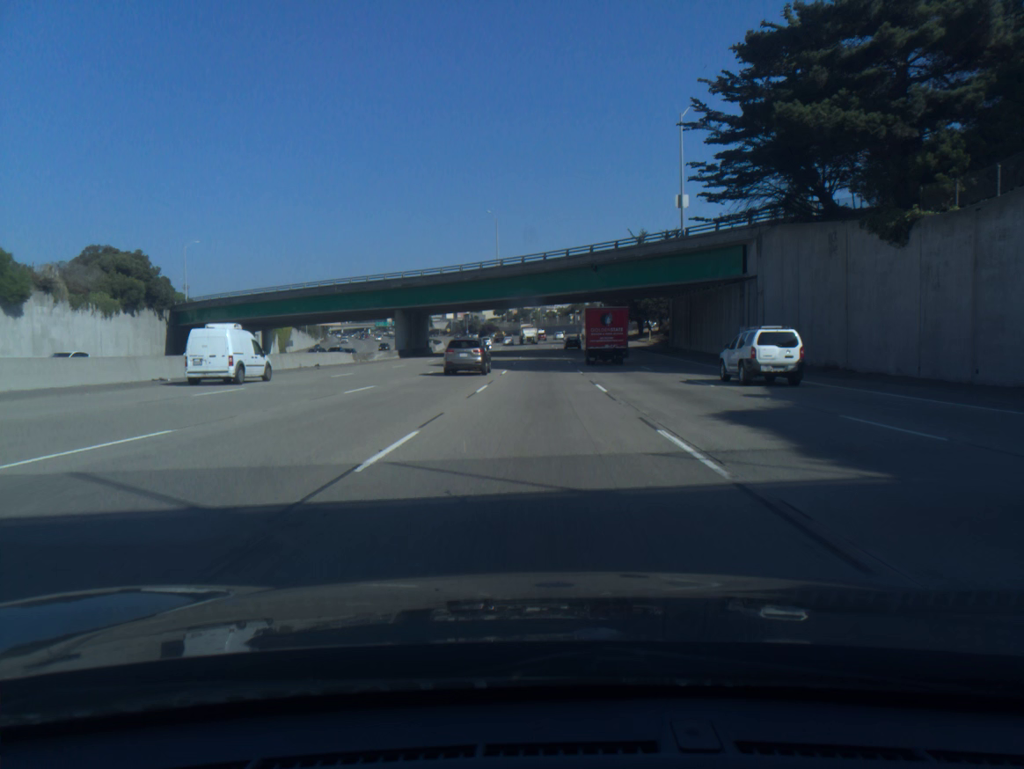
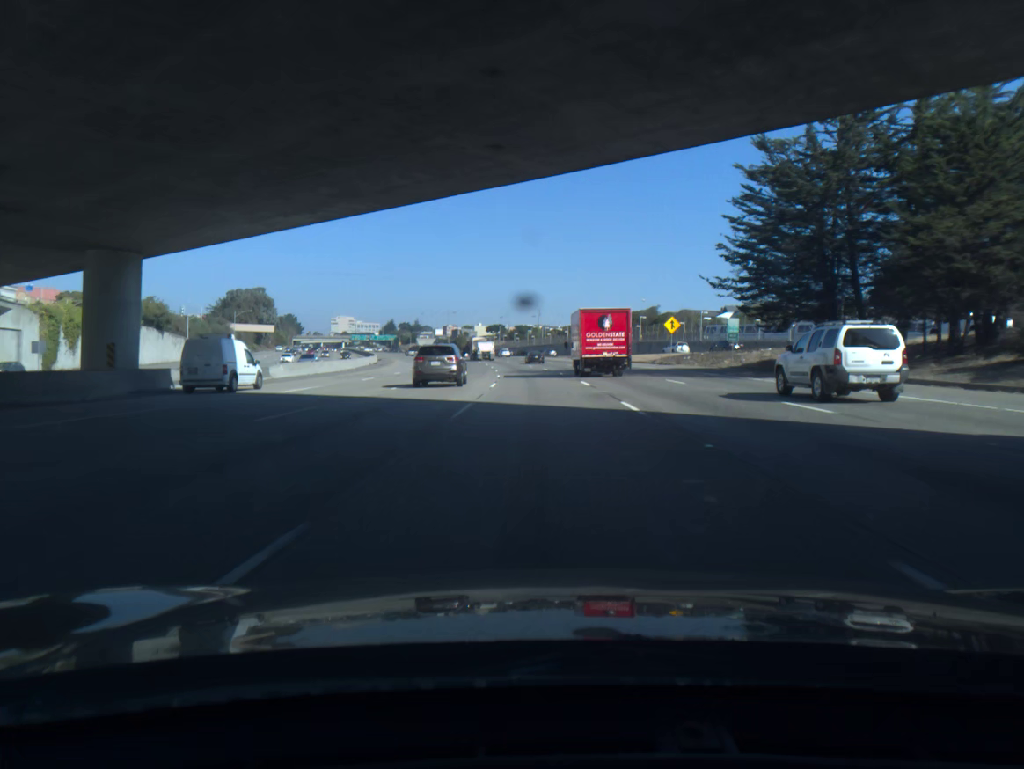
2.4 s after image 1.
(-0.3, +78.3) m; 0°
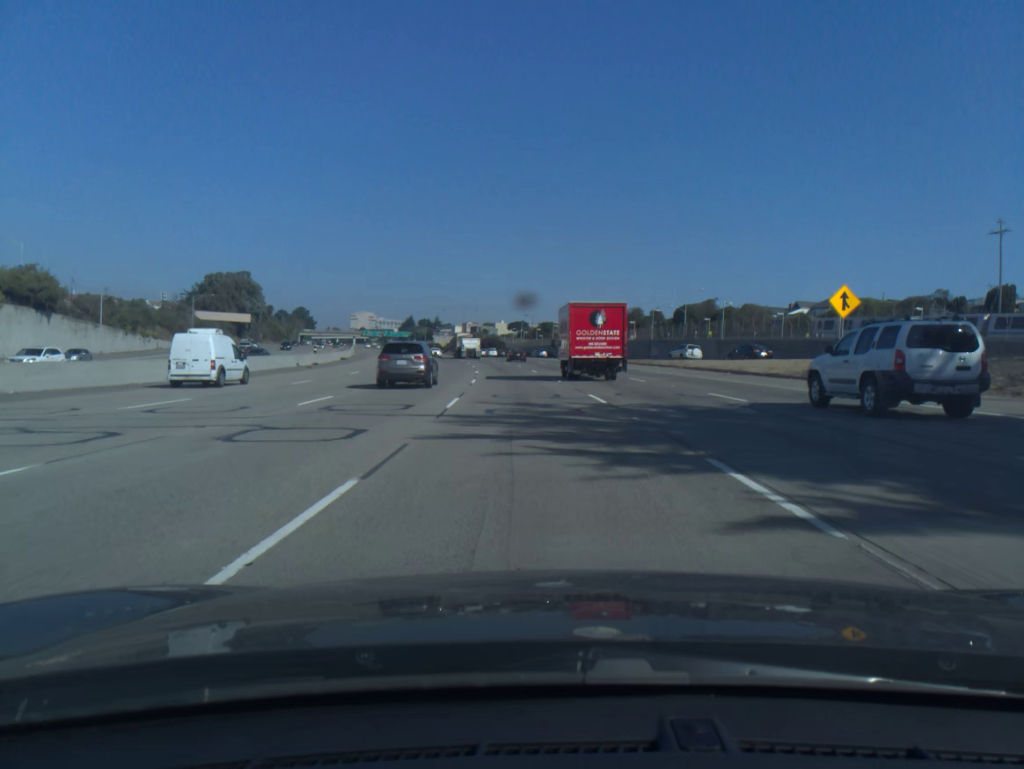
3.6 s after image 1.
(-0.4, +38.9) m; -2°
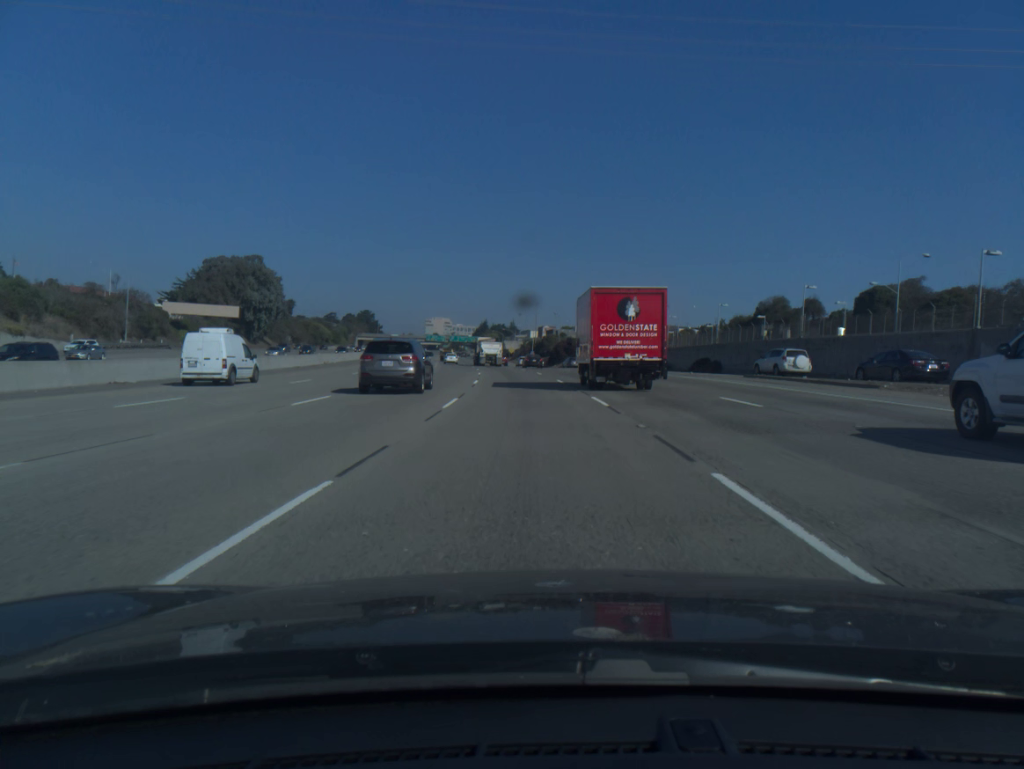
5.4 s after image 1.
(-2.9, +57.8) m; -6°
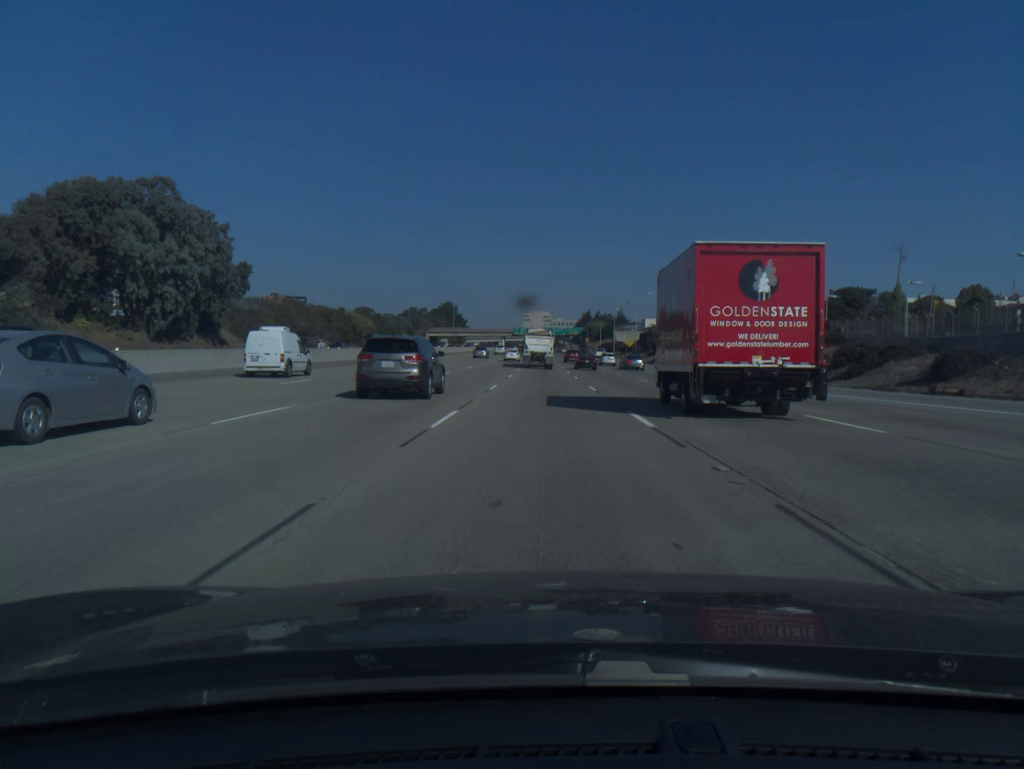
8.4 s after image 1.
(-6.5, +90.9) m; -7°
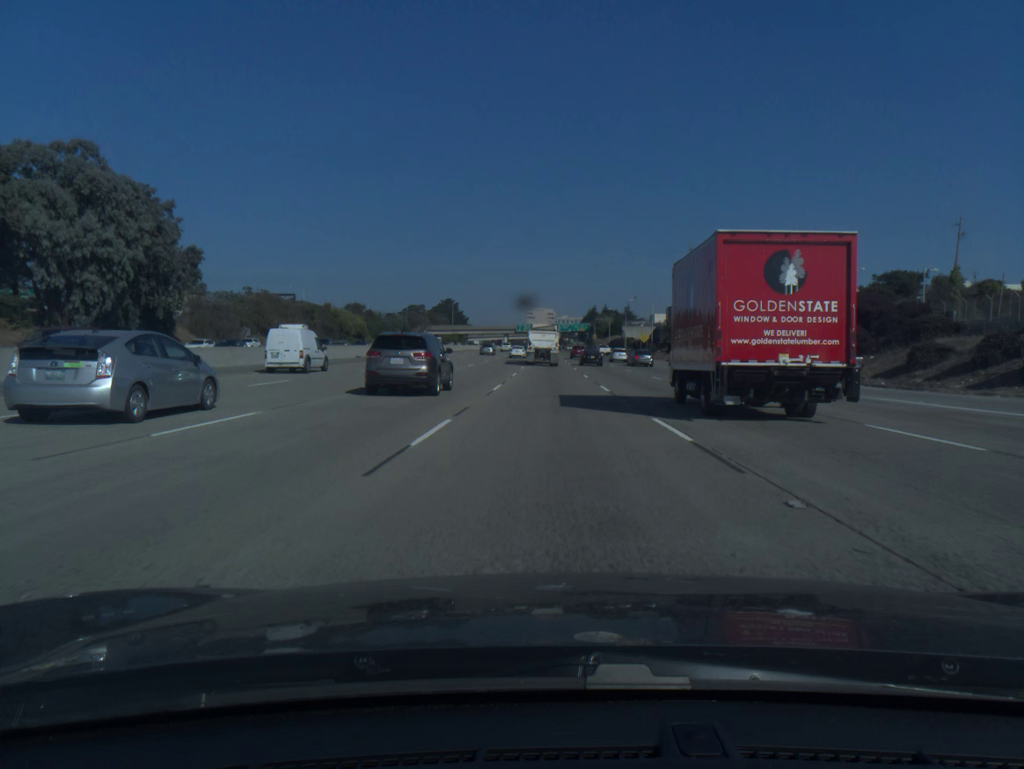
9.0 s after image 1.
(-0.1, +17.2) m; 0°
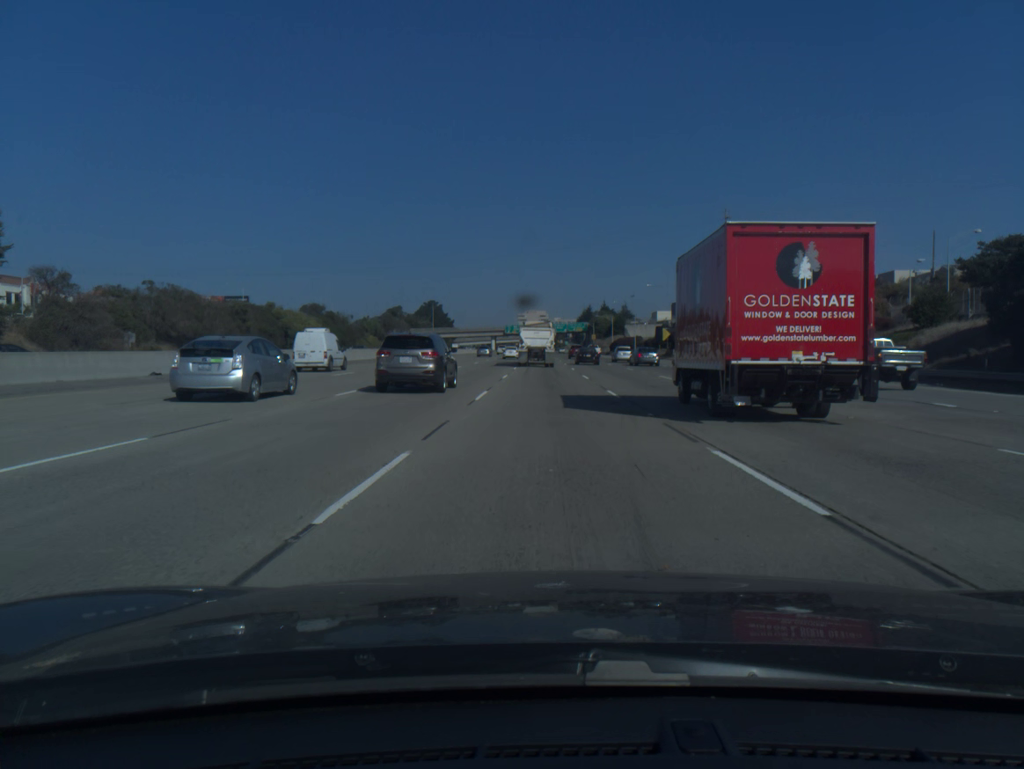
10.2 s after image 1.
(+0.1, +33.1) m; 0°
